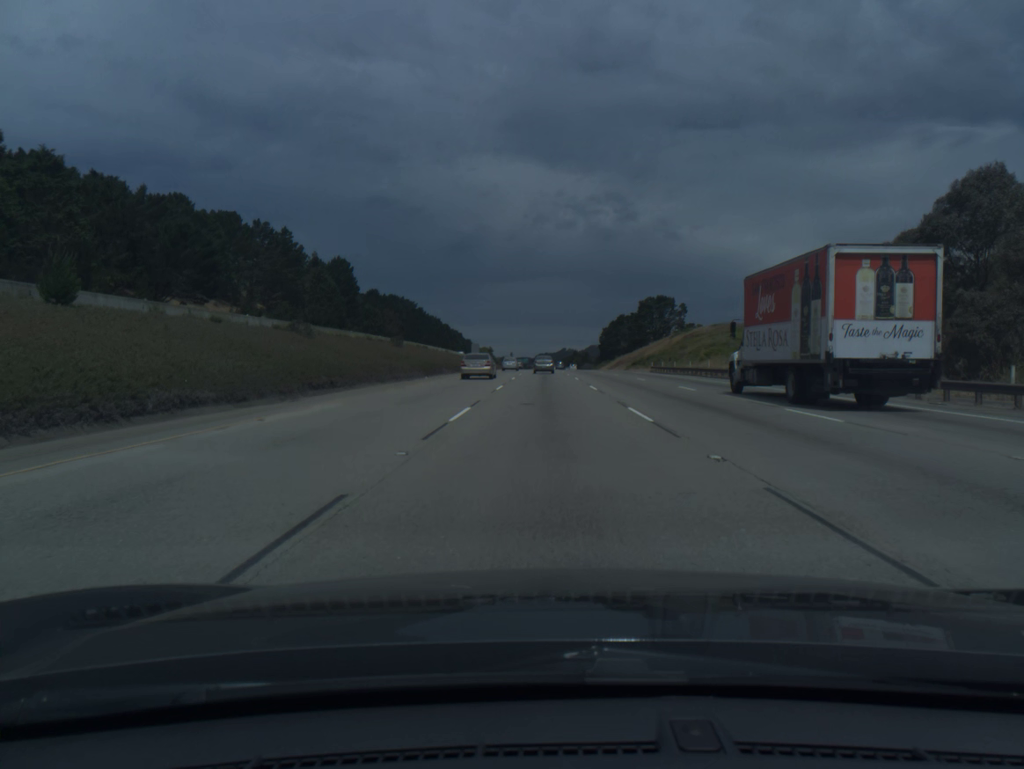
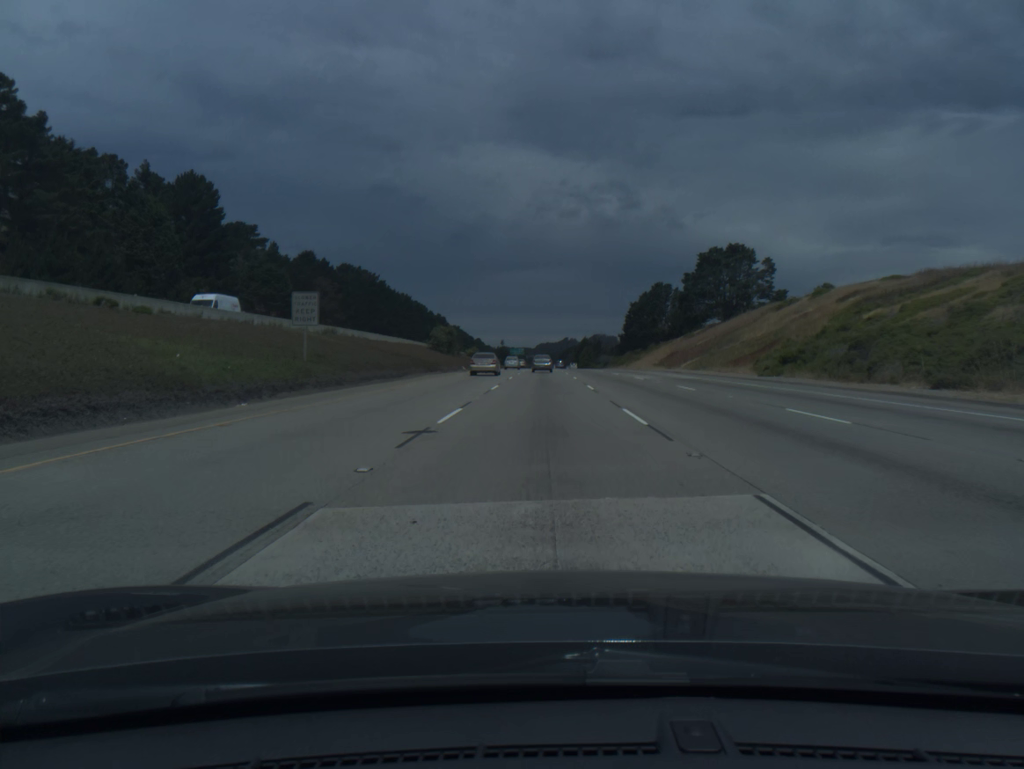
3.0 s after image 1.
(+0.3, +88.4) m; 0°
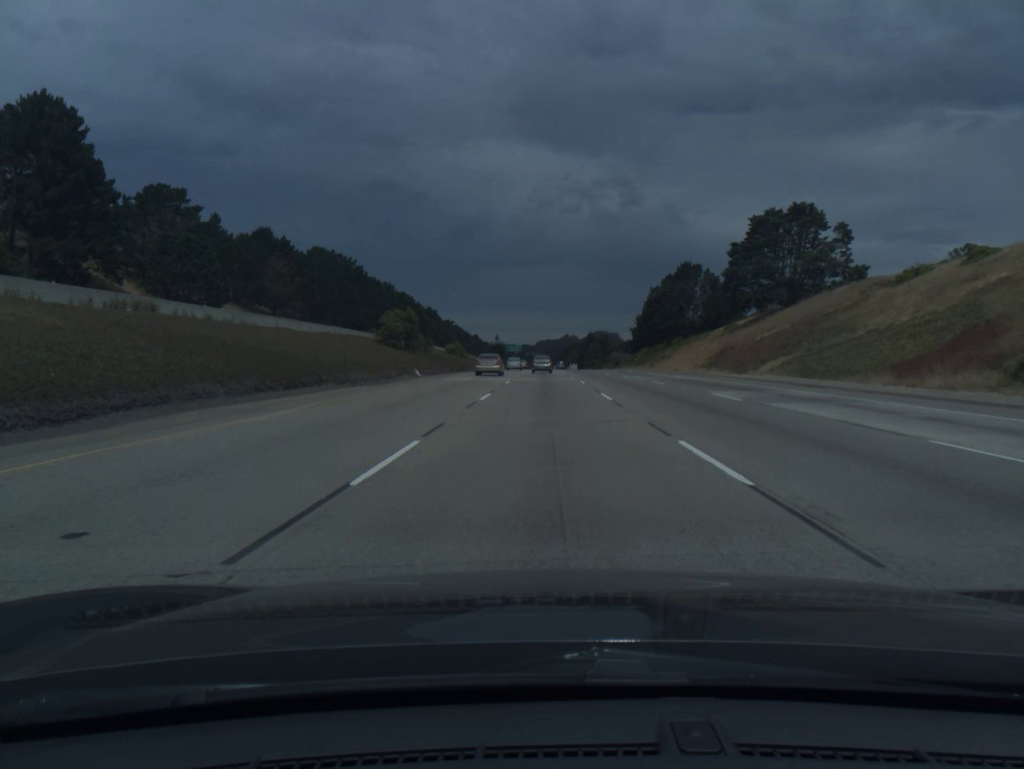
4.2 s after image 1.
(0.0, +35.6) m; 0°
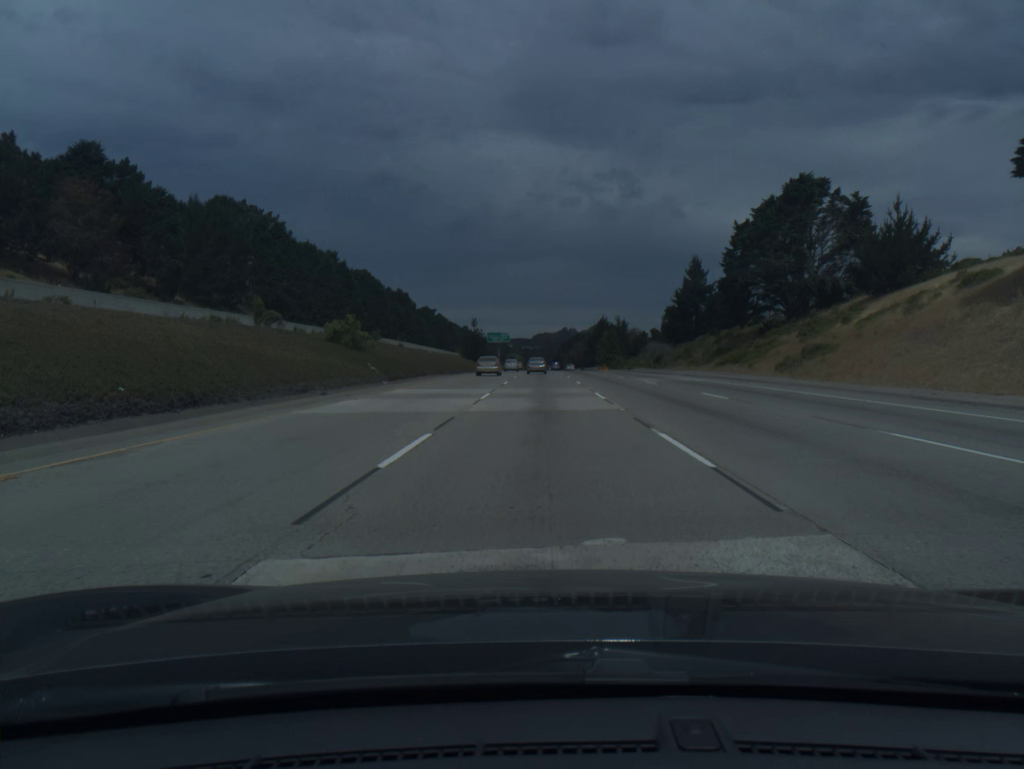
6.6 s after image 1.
(+0.2, +71.7) m; 0°
